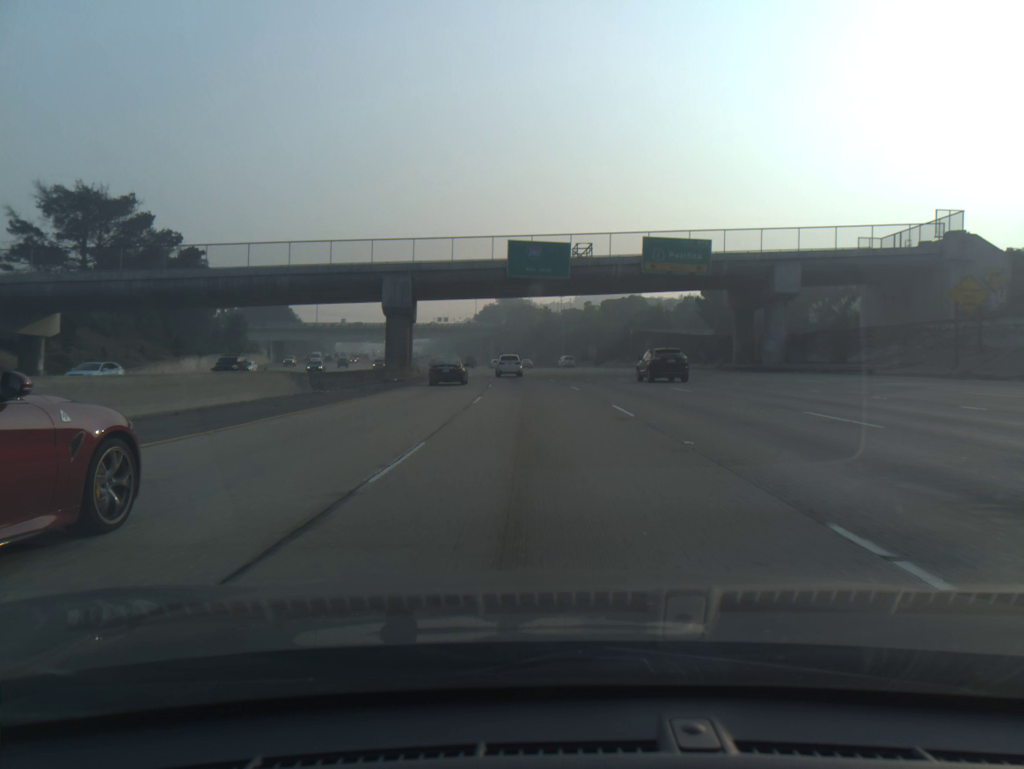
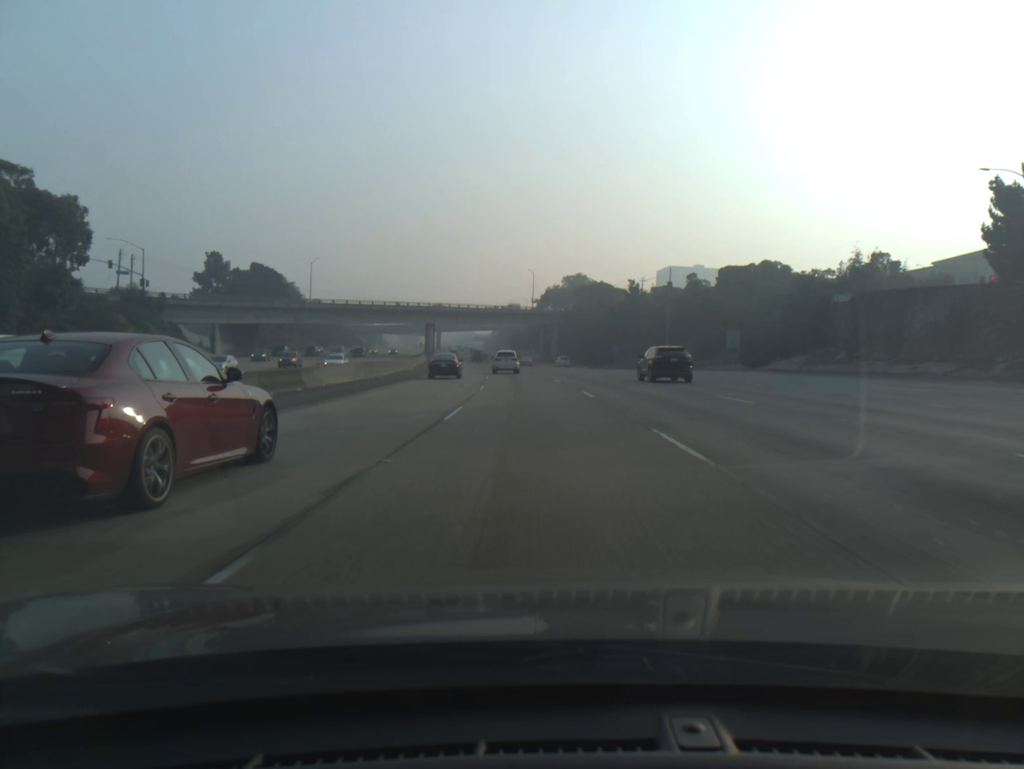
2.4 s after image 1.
(-2.6, +65.6) m; -5°
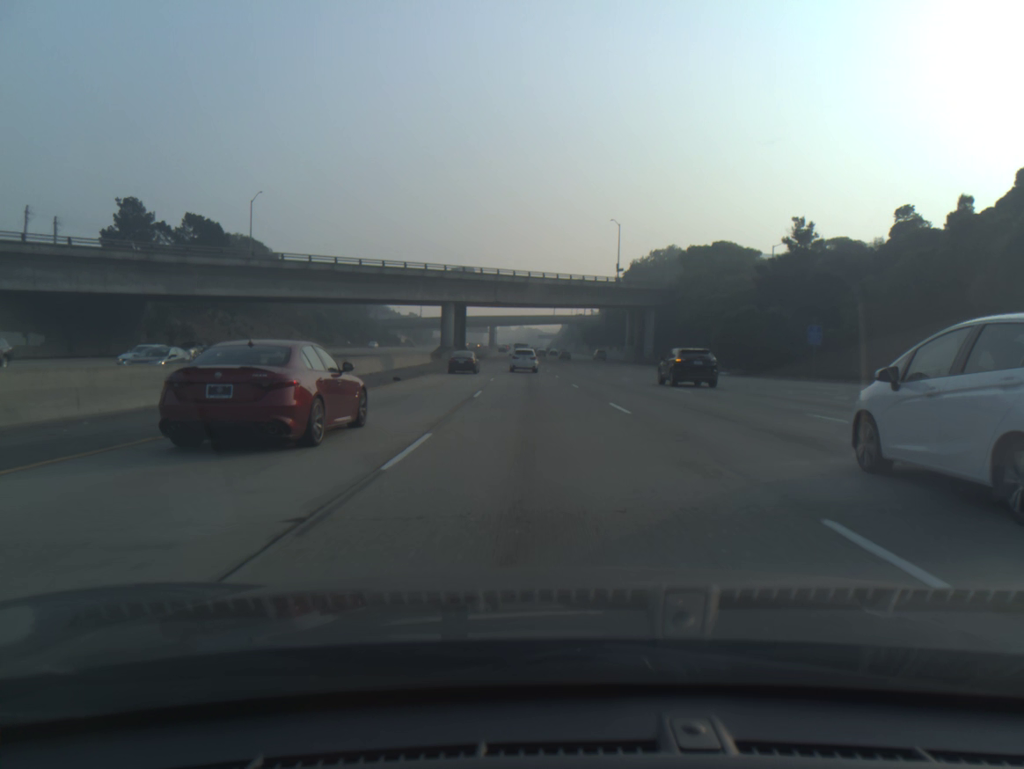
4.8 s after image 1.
(-2.8, +65.3) m; -5°
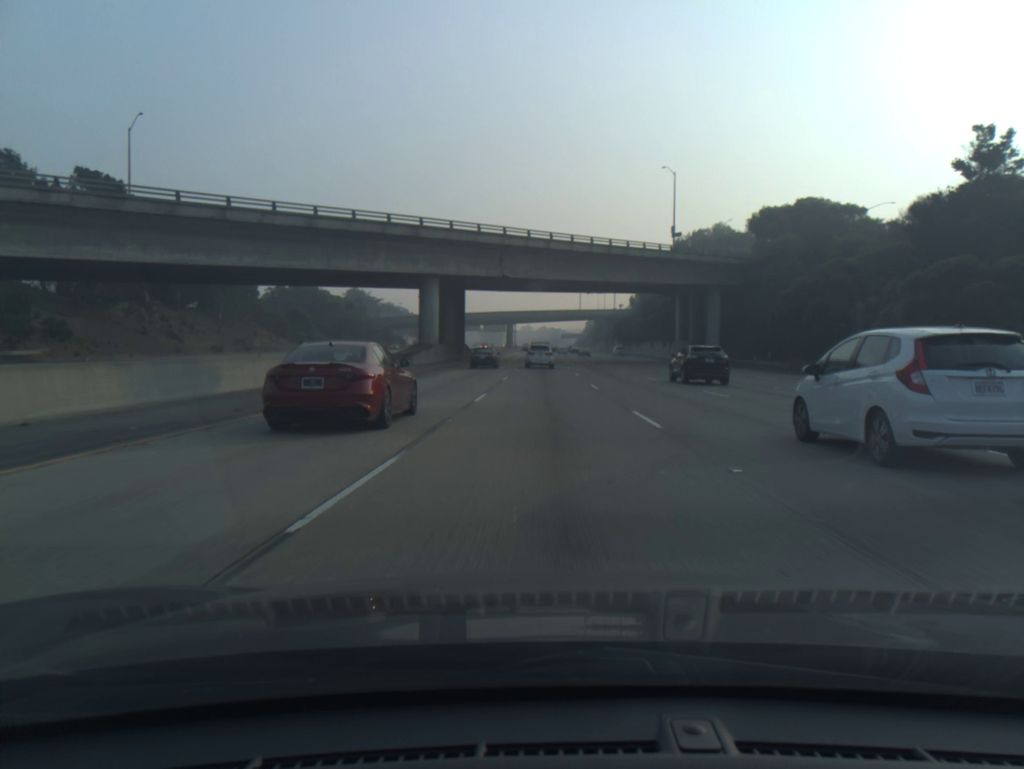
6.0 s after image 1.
(-0.5, +32.3) m; -2°
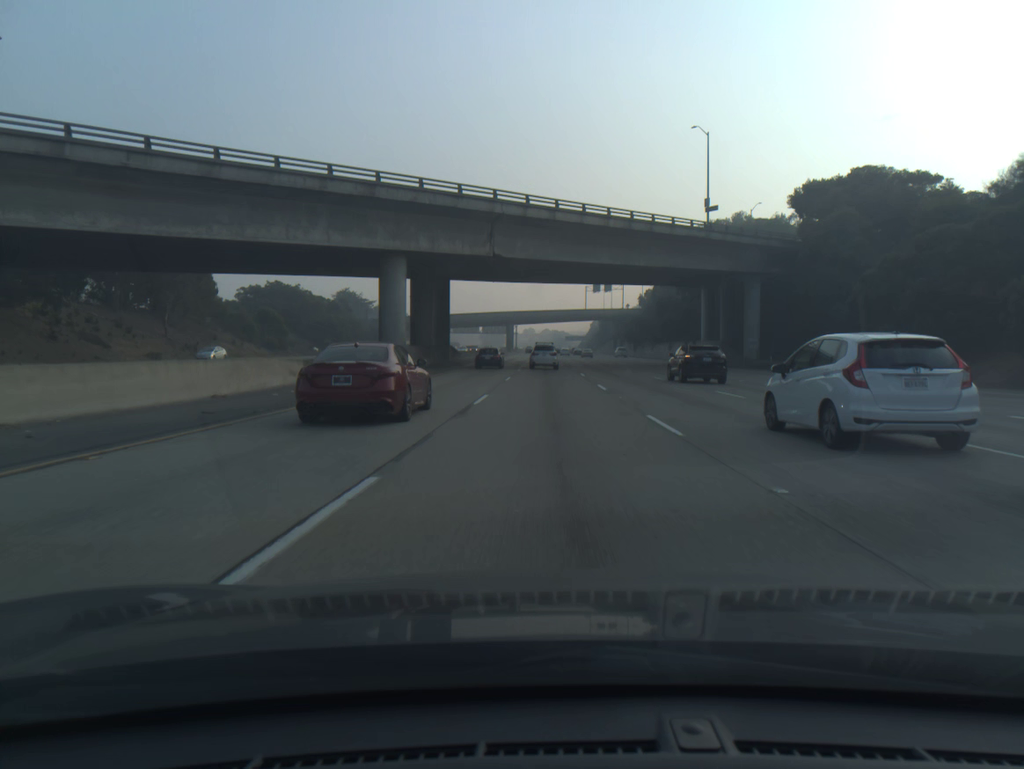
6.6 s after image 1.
(0.0, +16.0) m; 0°
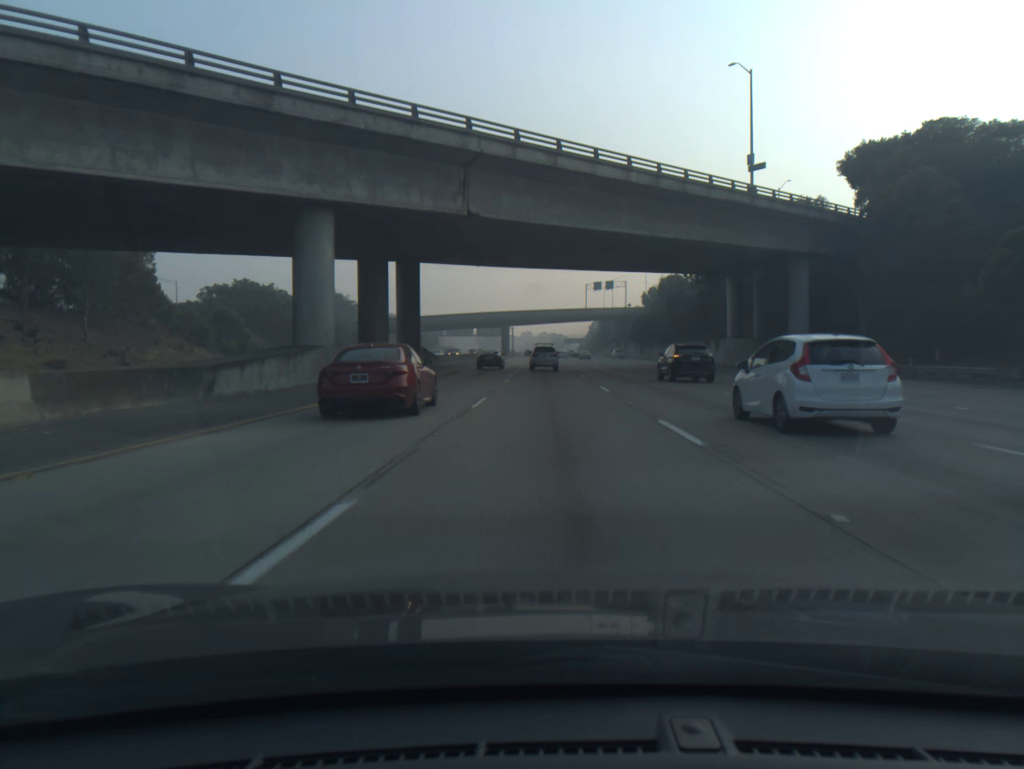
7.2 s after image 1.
(0.0, +15.9) m; 0°
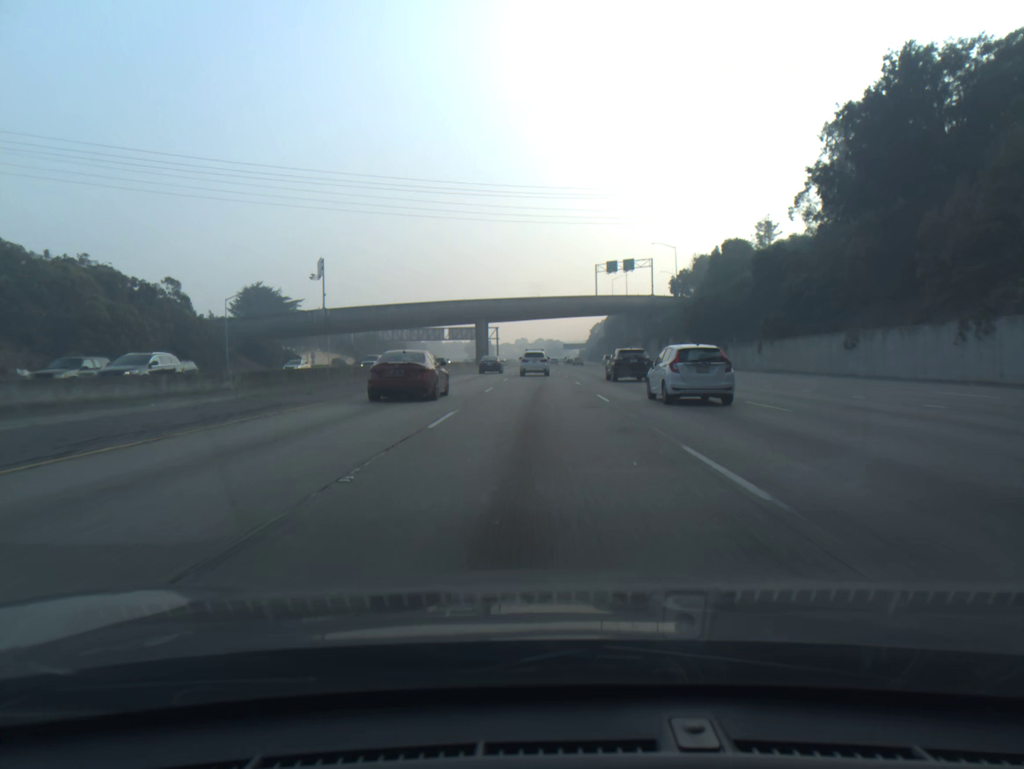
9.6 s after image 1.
(+0.4, +62.5) m; 0°
